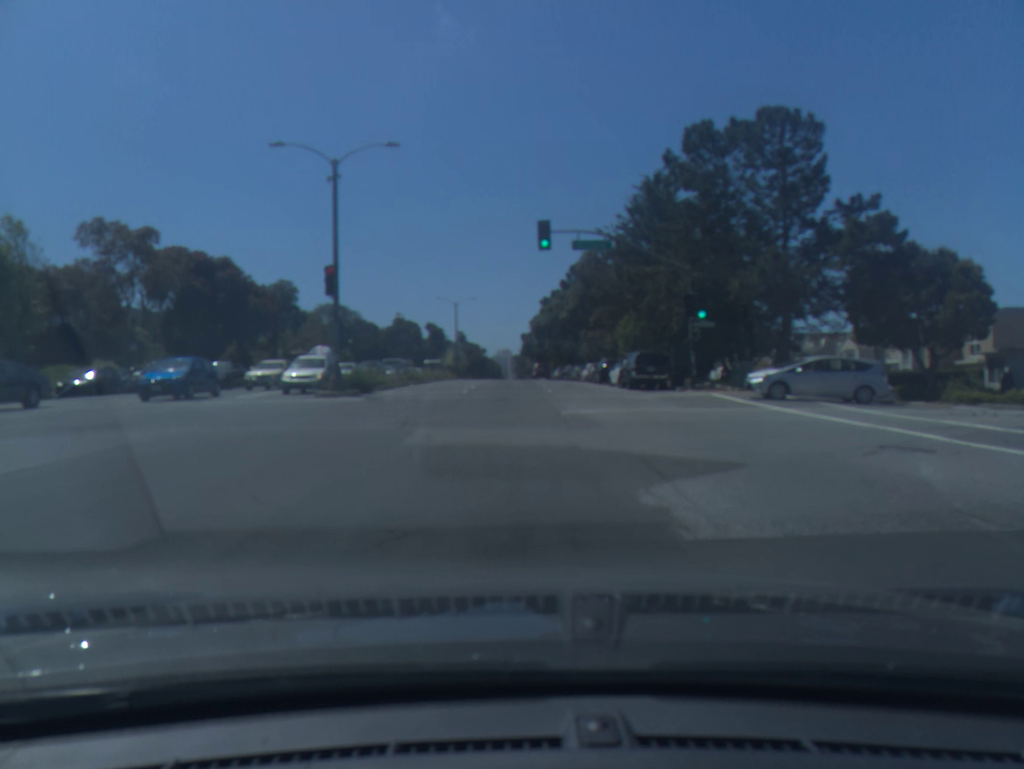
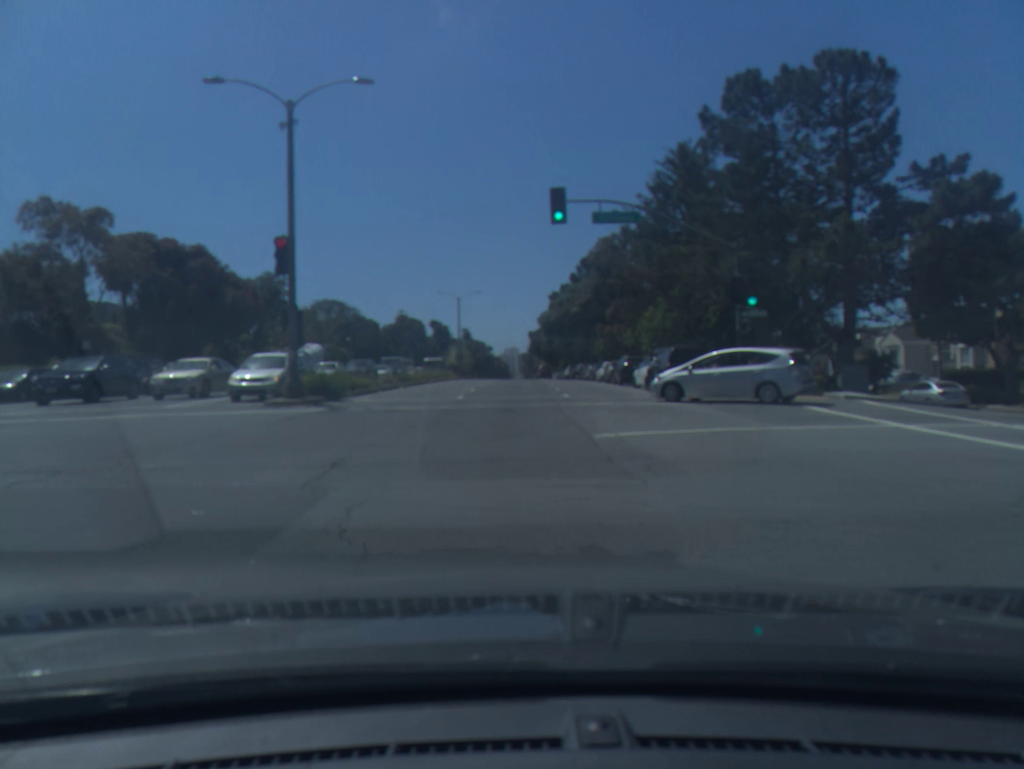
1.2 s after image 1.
(0.0, +6.2) m; 0°
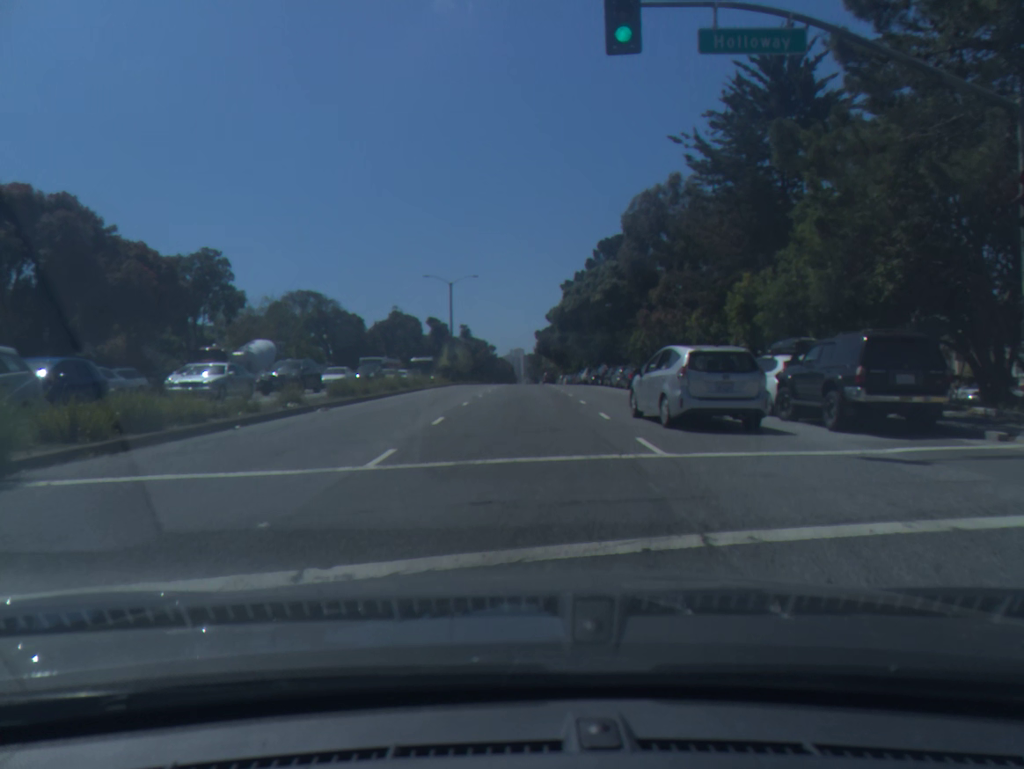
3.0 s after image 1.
(-0.1, +15.9) m; 0°
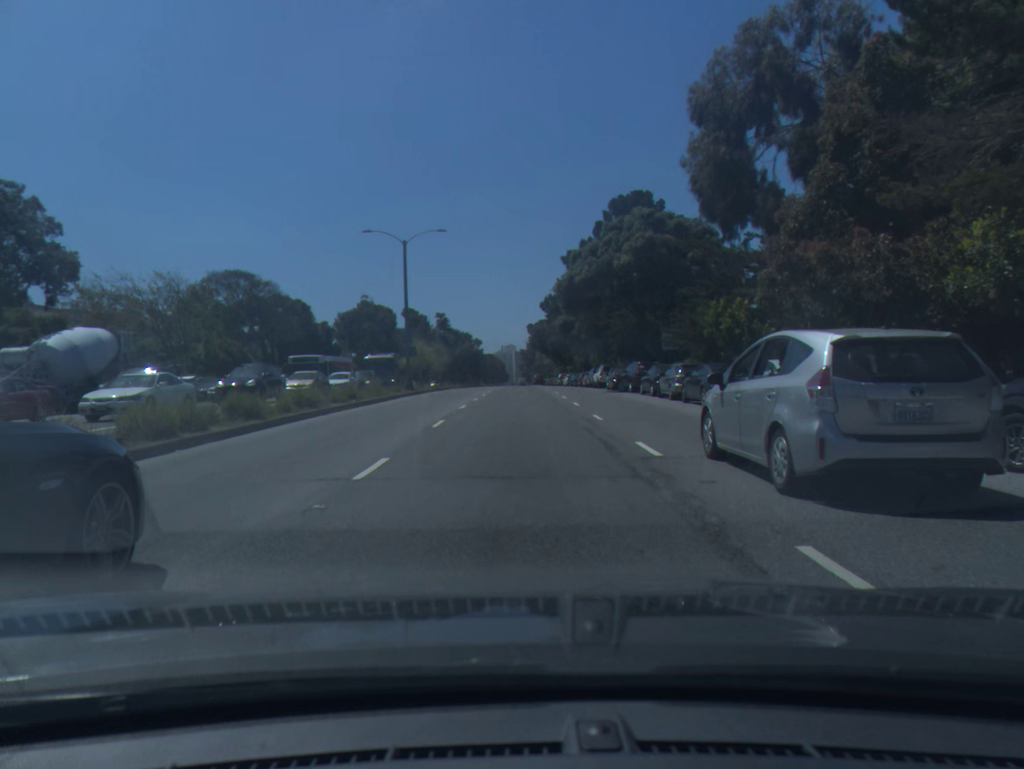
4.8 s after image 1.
(+0.2, +20.7) m; +1°
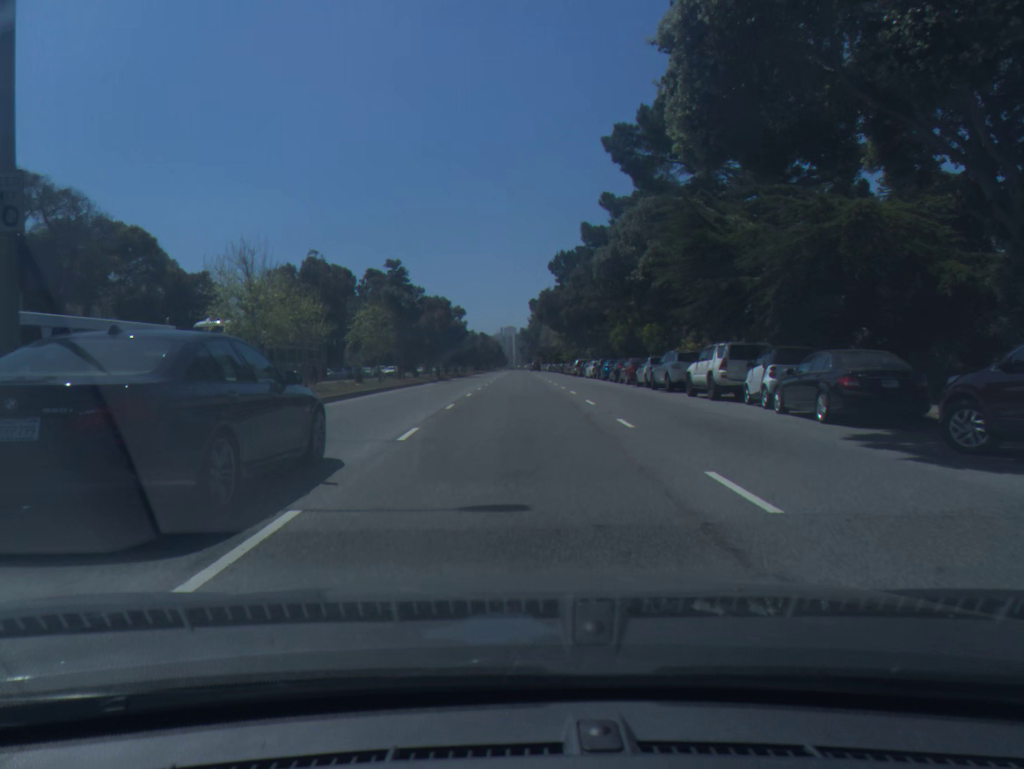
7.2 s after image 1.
(0.0, +33.8) m; 0°
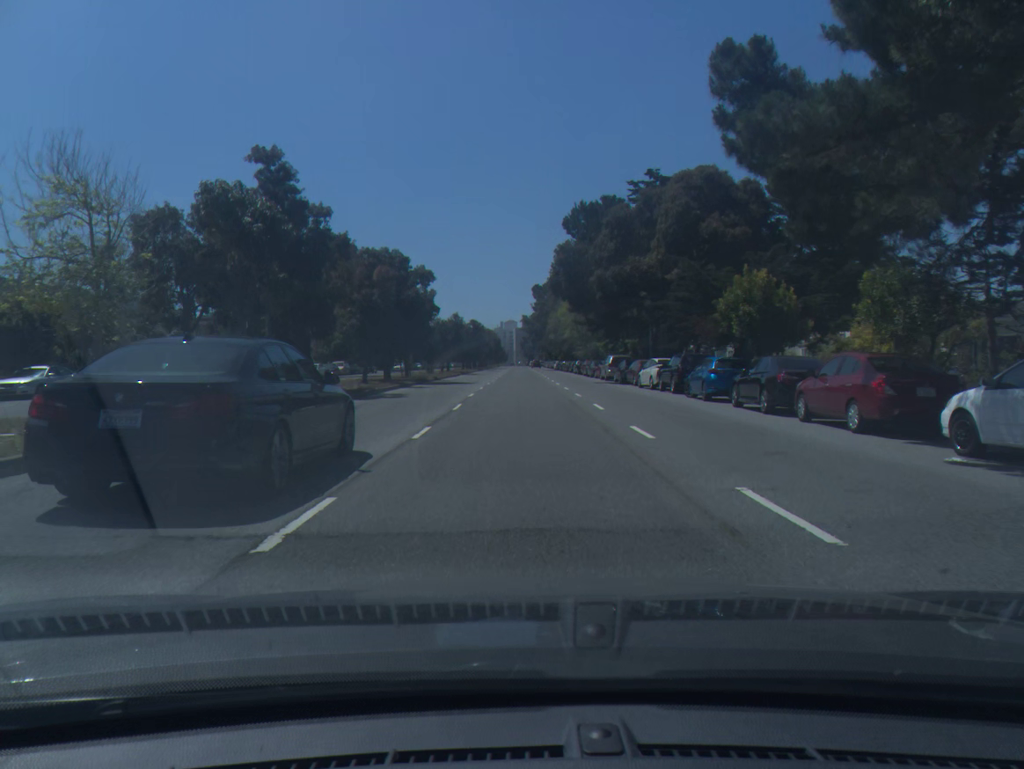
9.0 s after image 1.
(+0.1, +29.0) m; 0°
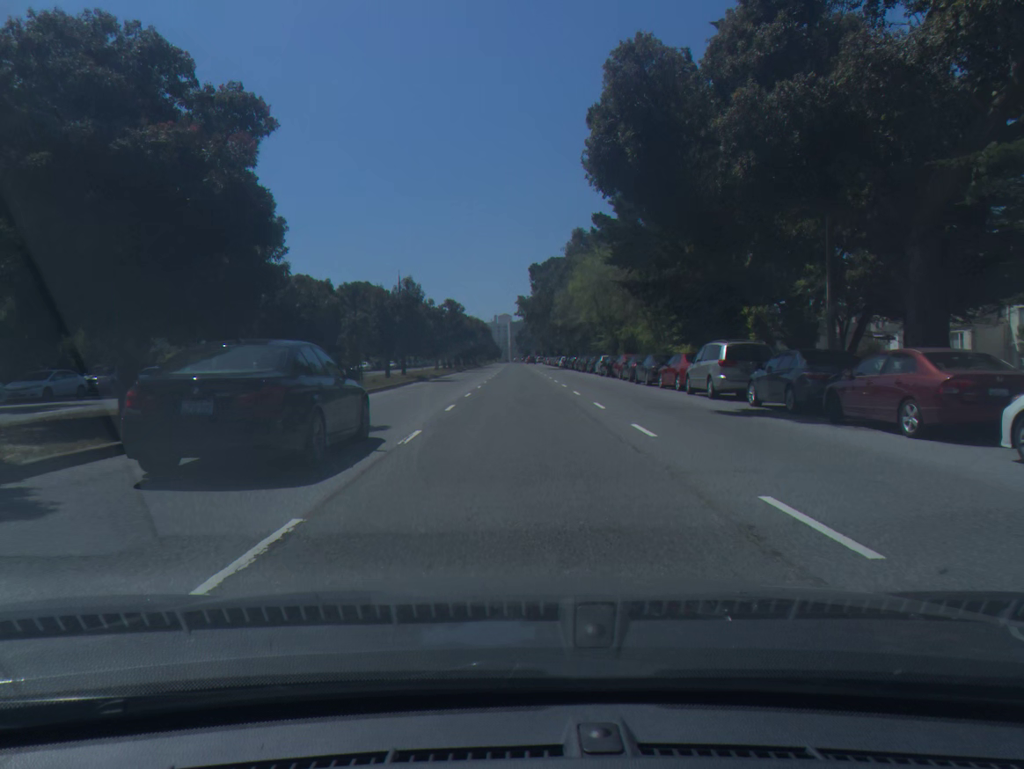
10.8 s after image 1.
(+0.1, +29.7) m; +1°
